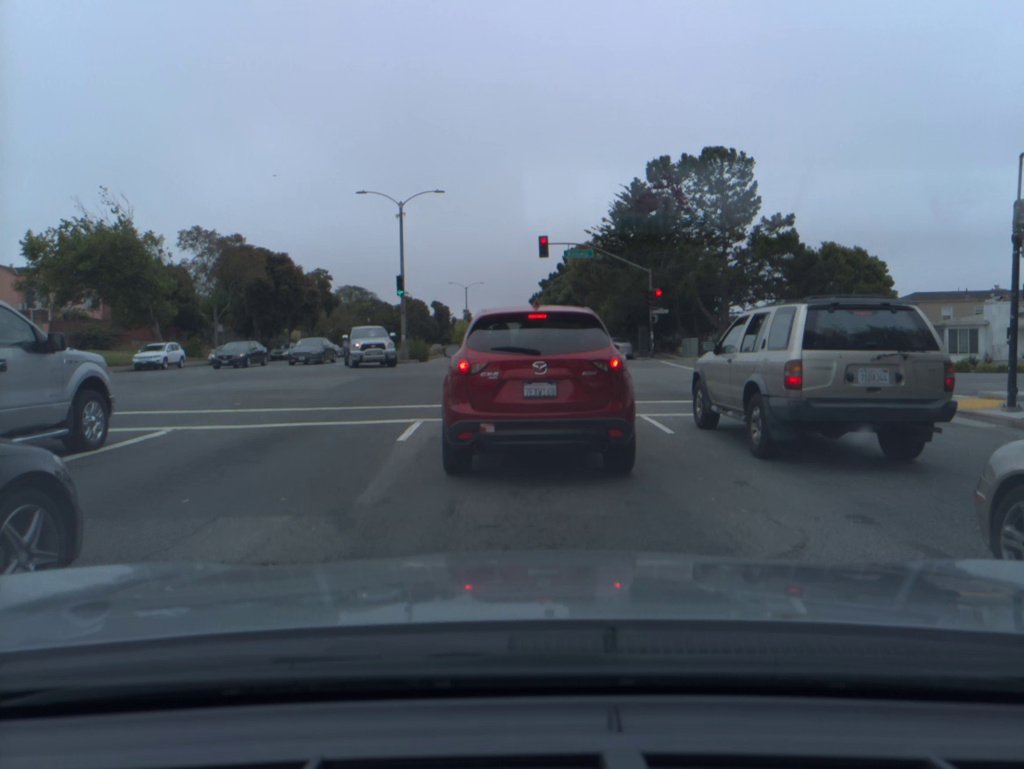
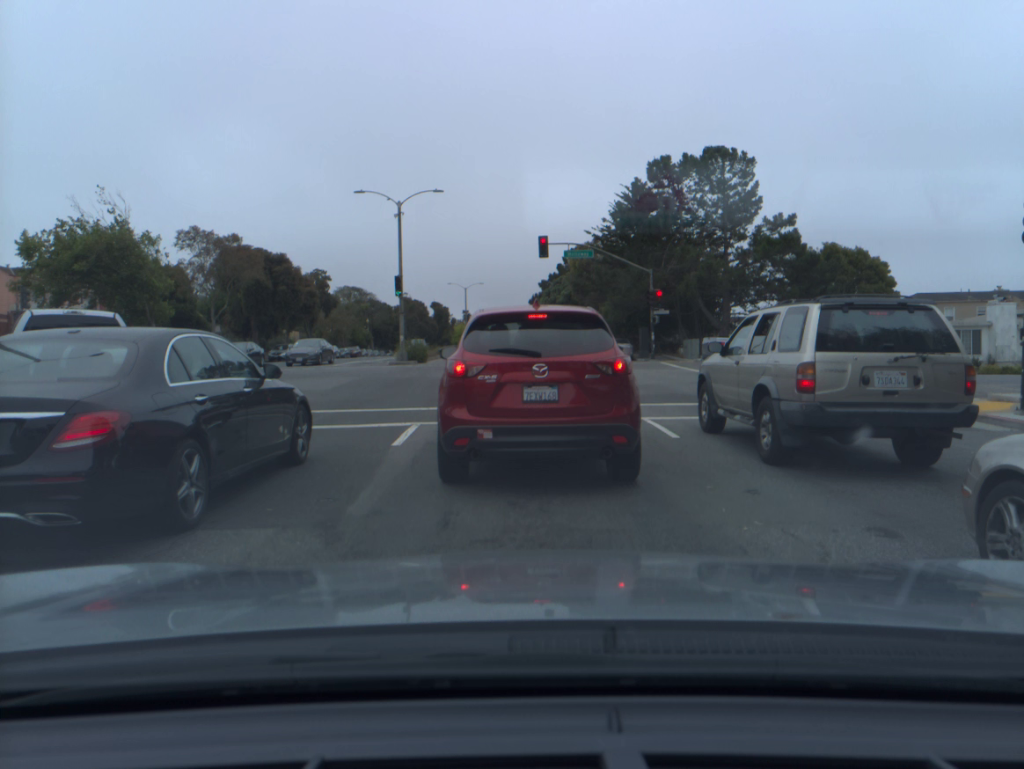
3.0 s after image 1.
(0.0, +0.4) m; 0°
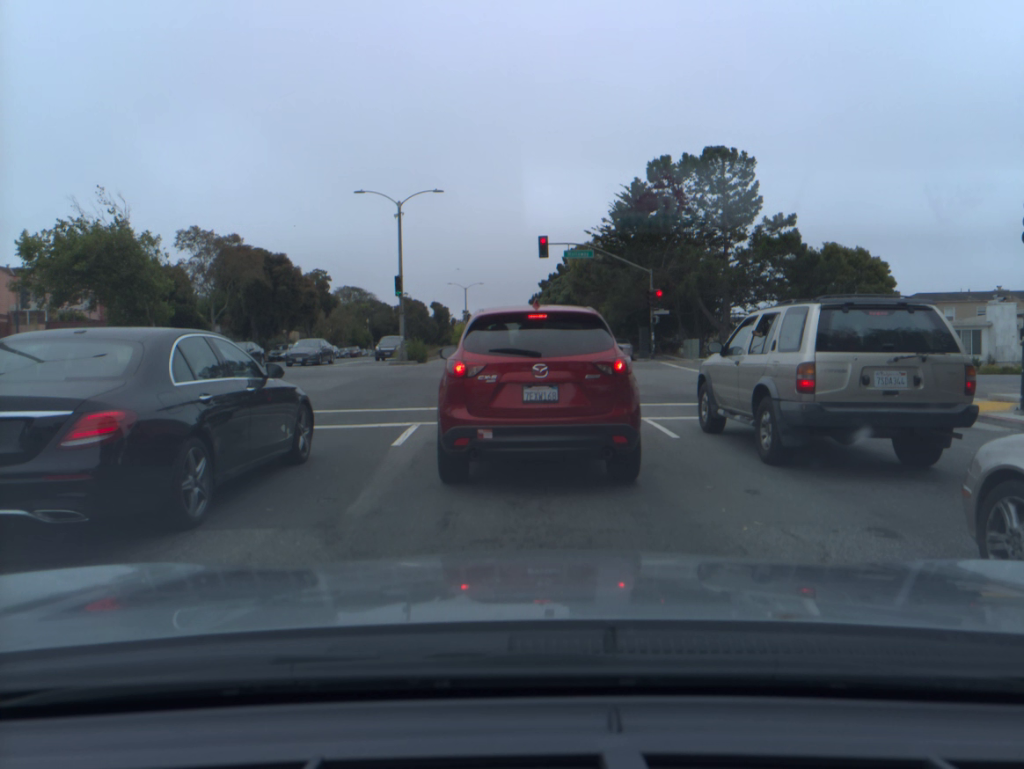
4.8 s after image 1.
(0.0, 0.0) m; 0°
